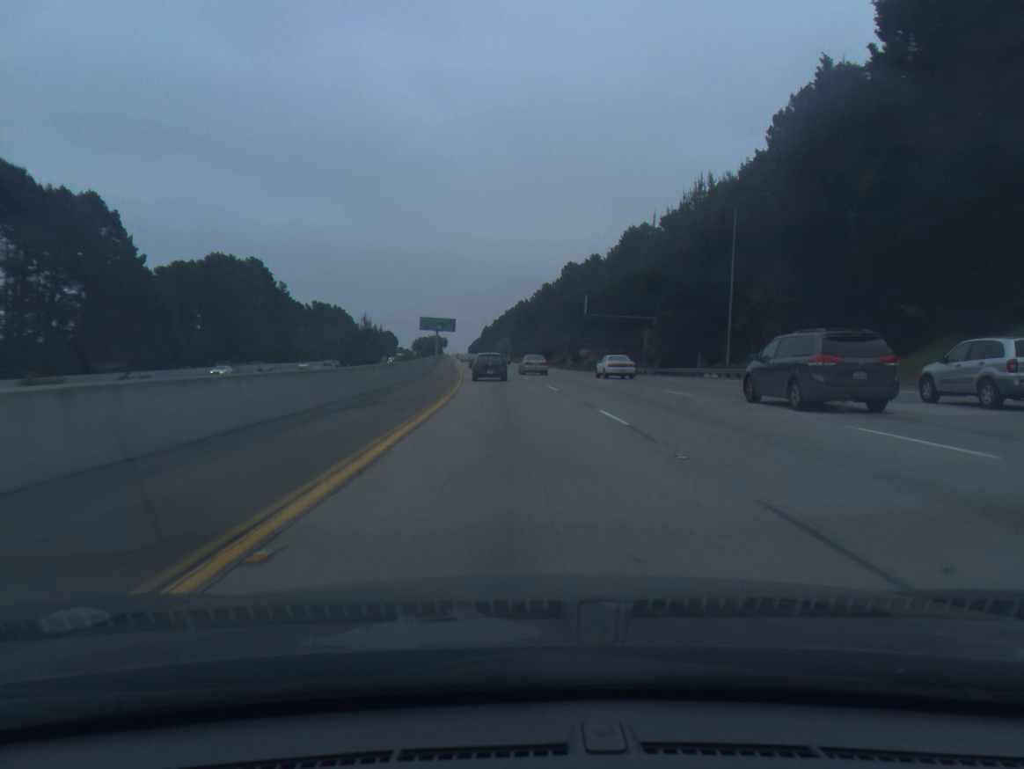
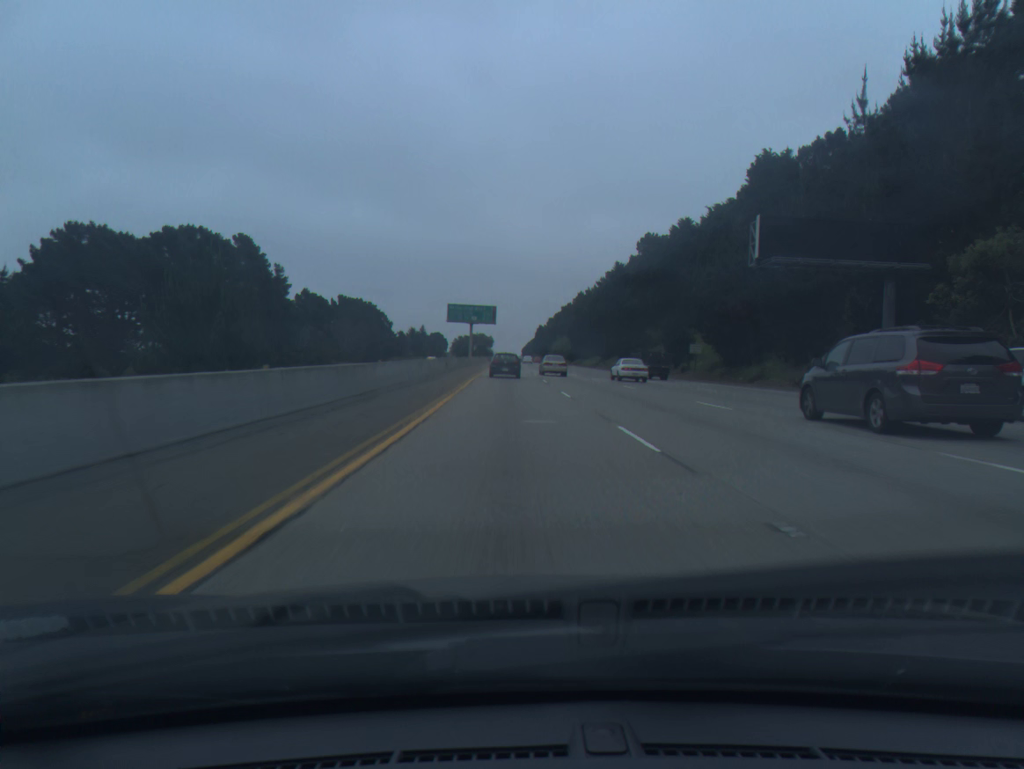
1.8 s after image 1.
(-1.7, +47.1) m; -4°
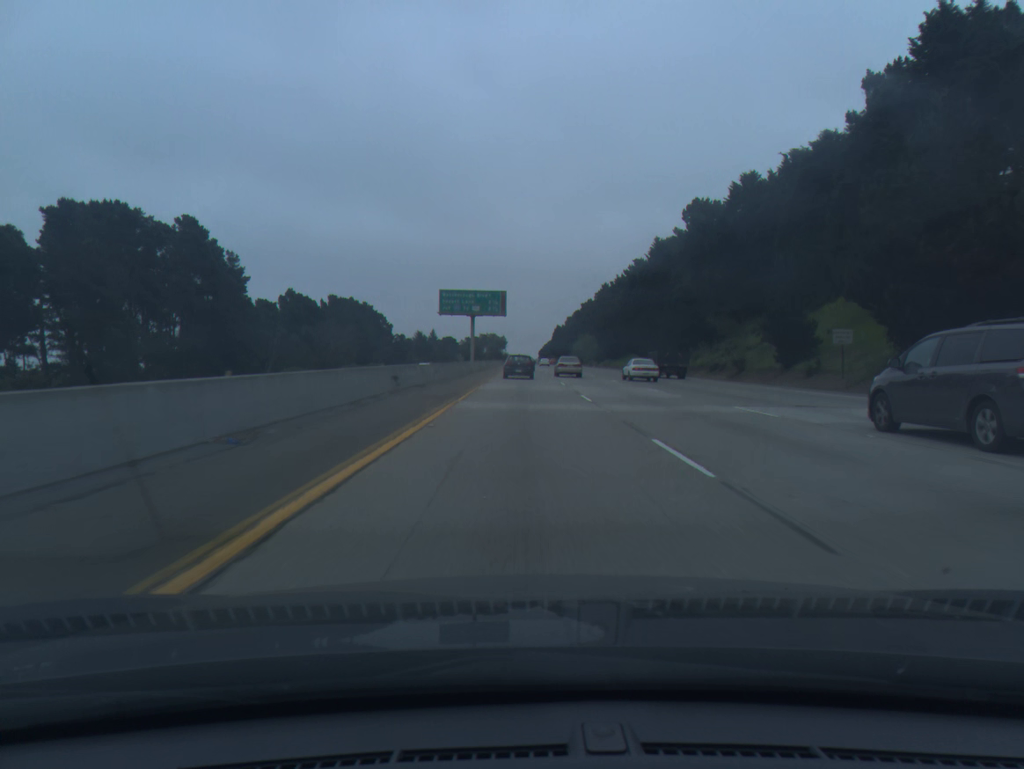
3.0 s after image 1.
(-0.4, +31.6) m; -1°
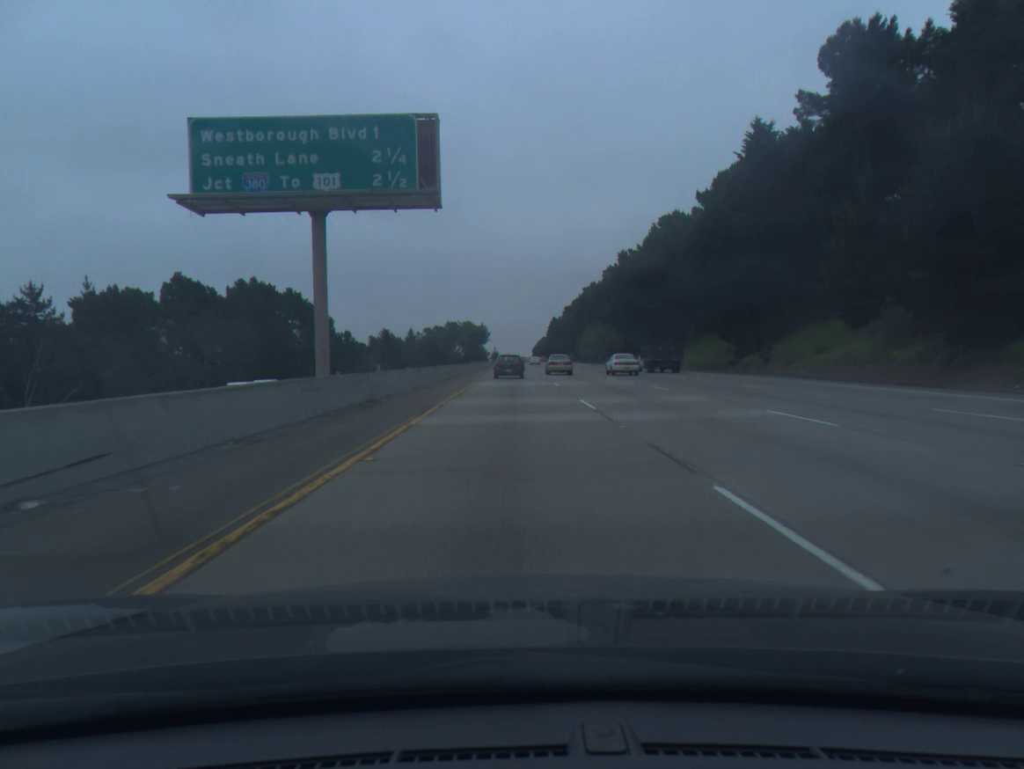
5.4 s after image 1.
(+0.4, +62.7) m; +1°
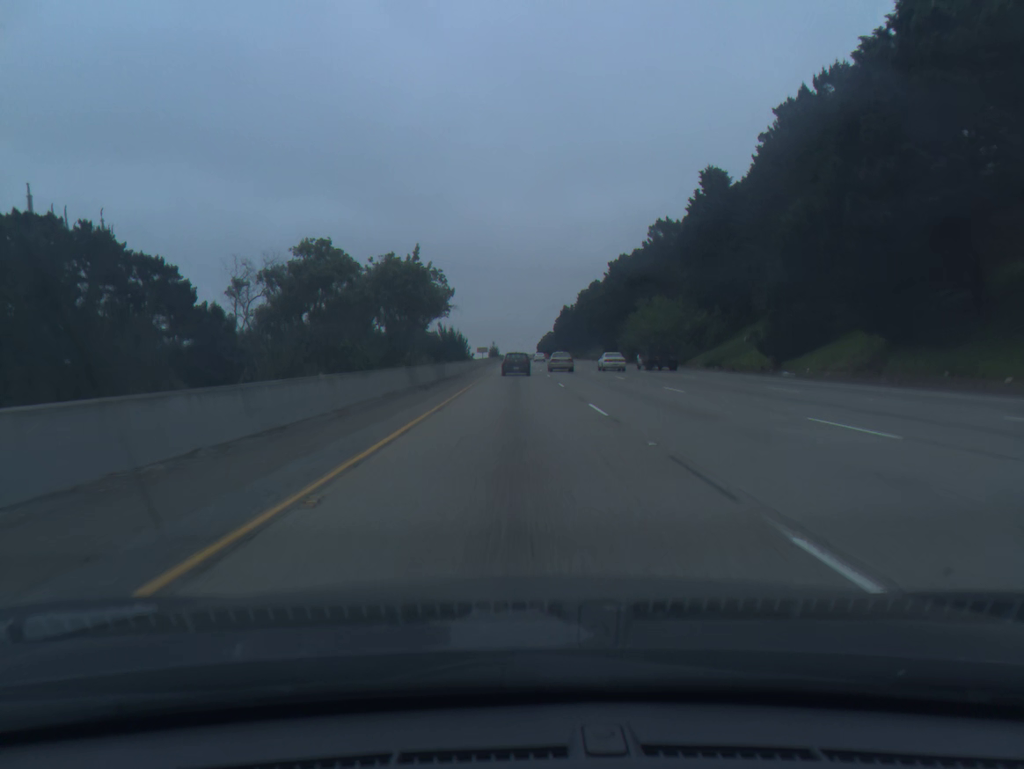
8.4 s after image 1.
(-0.6, +75.5) m; 0°
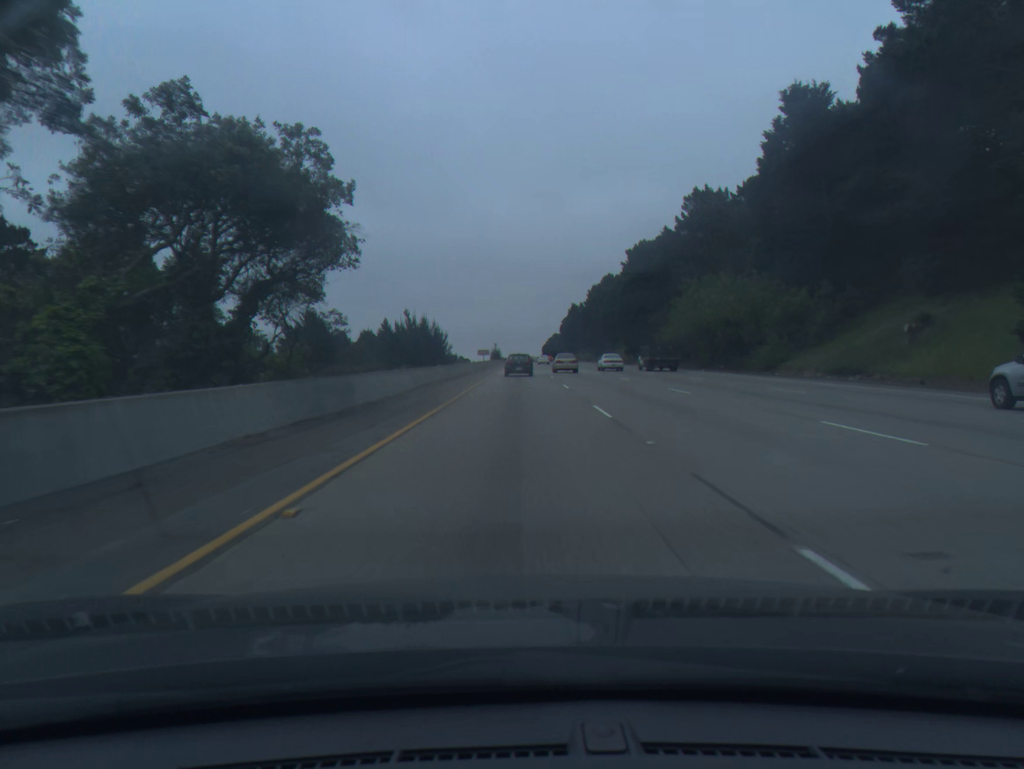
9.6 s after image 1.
(-0.1, +29.7) m; 0°
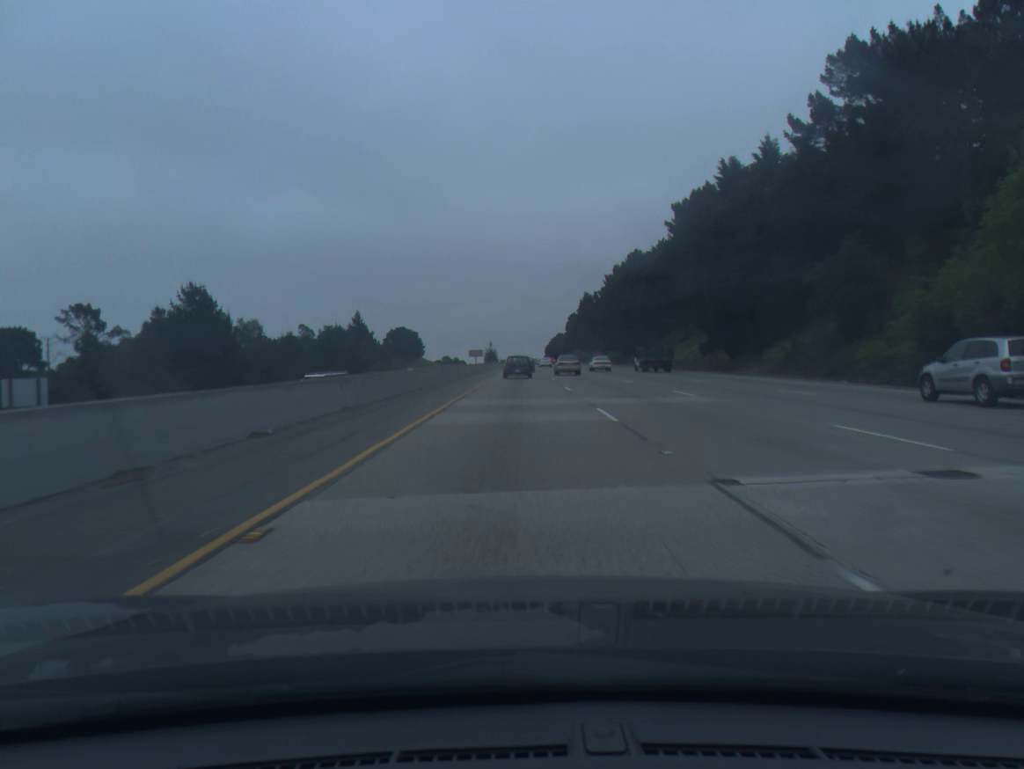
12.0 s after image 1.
(+0.1, +58.9) m; 0°
